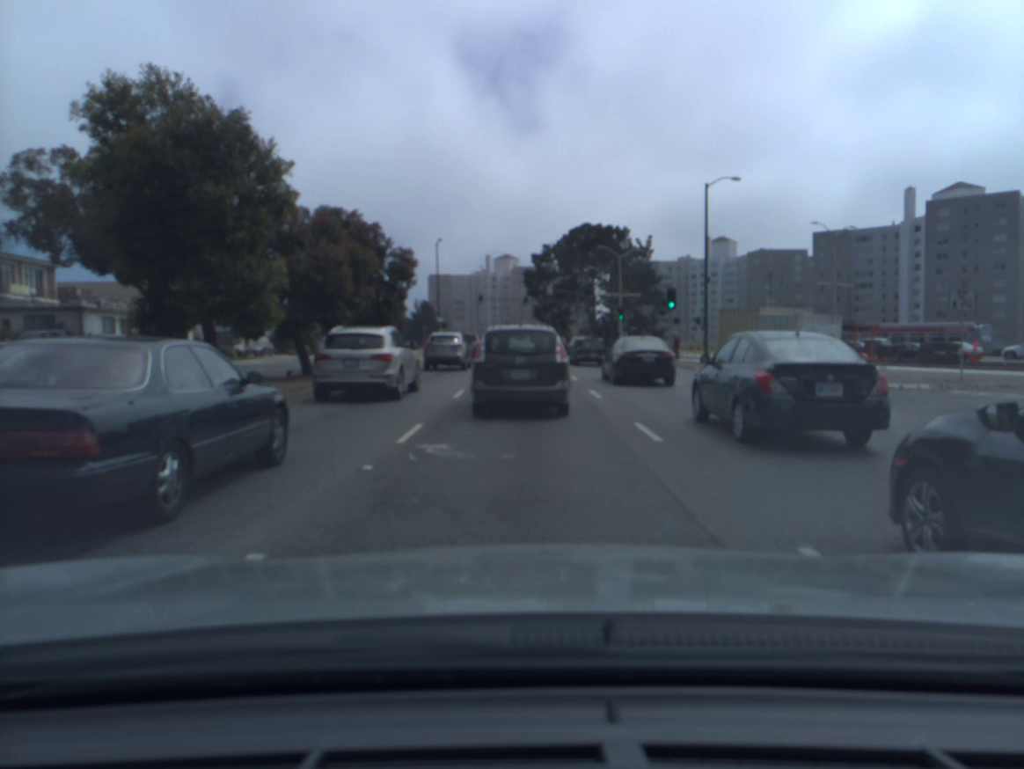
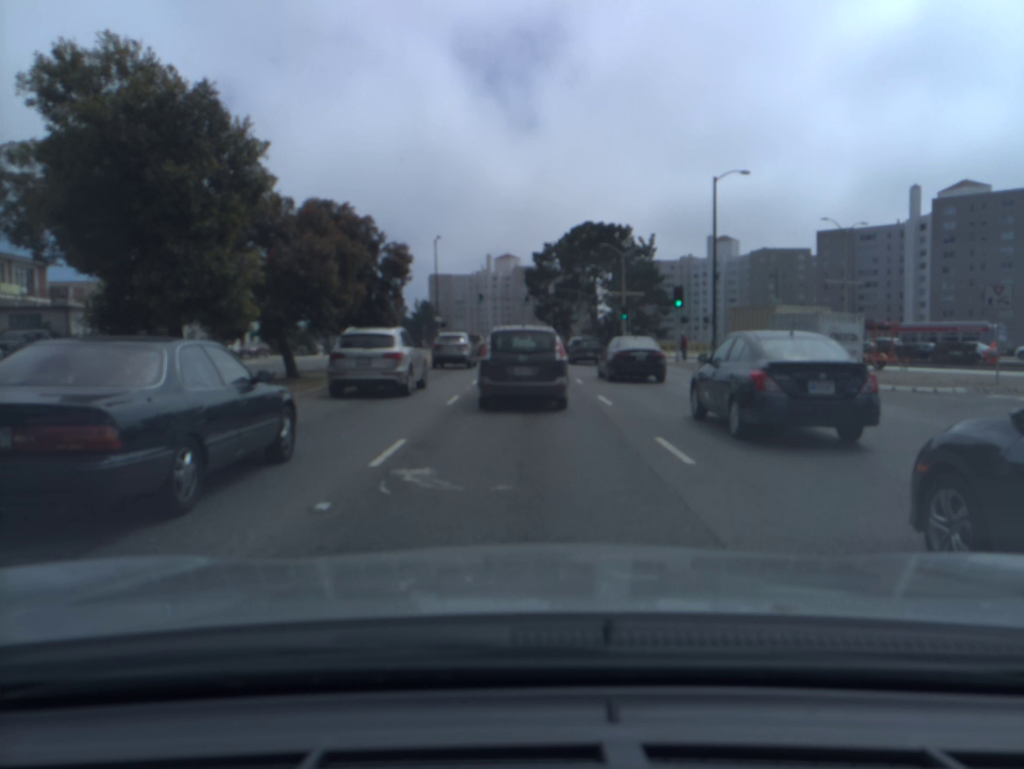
(0.0, +1.9) m; 0°
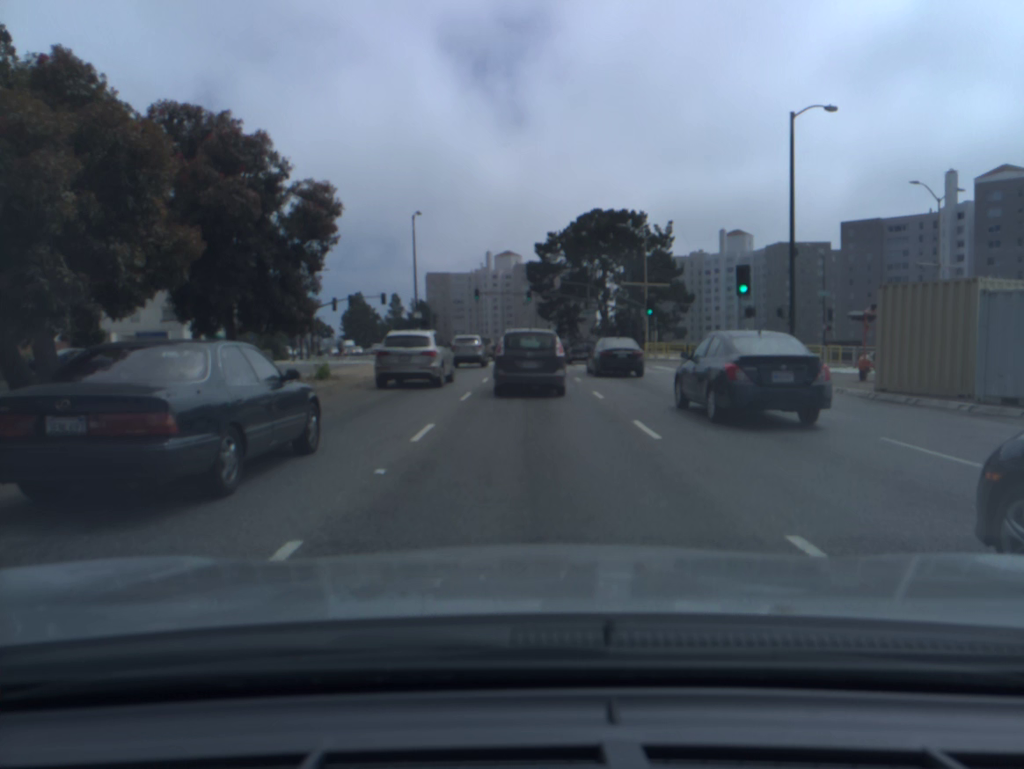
(0.0, +13.0) m; 0°
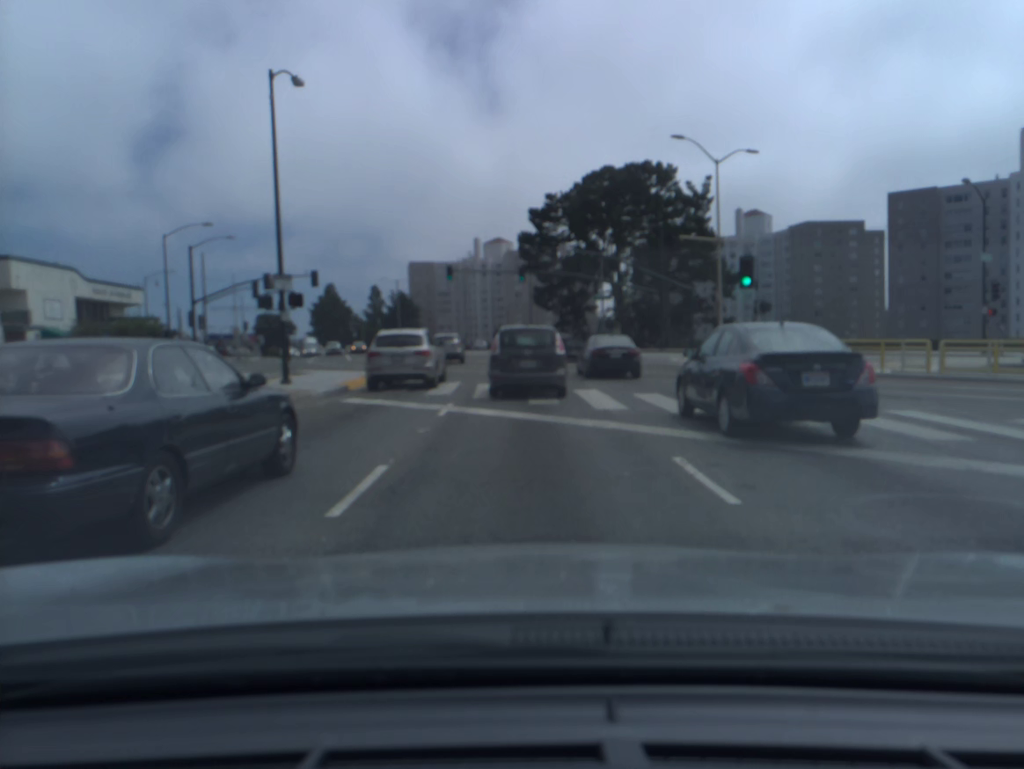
(+0.2, +26.9) m; +1°
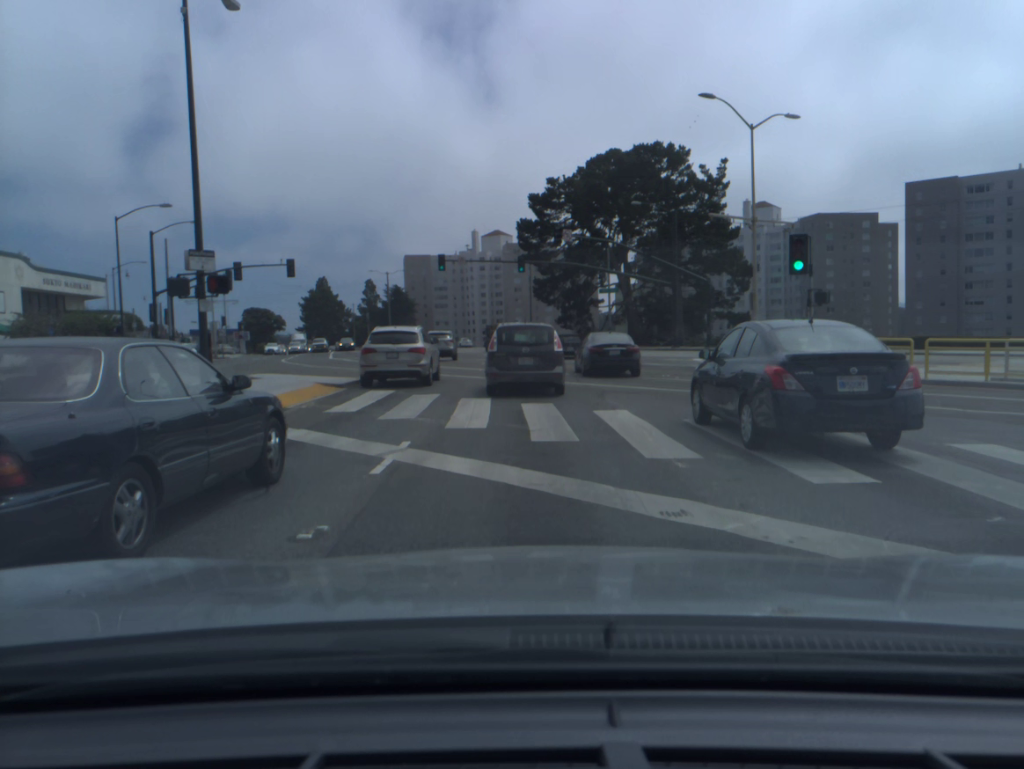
(0.0, +5.7) m; 0°
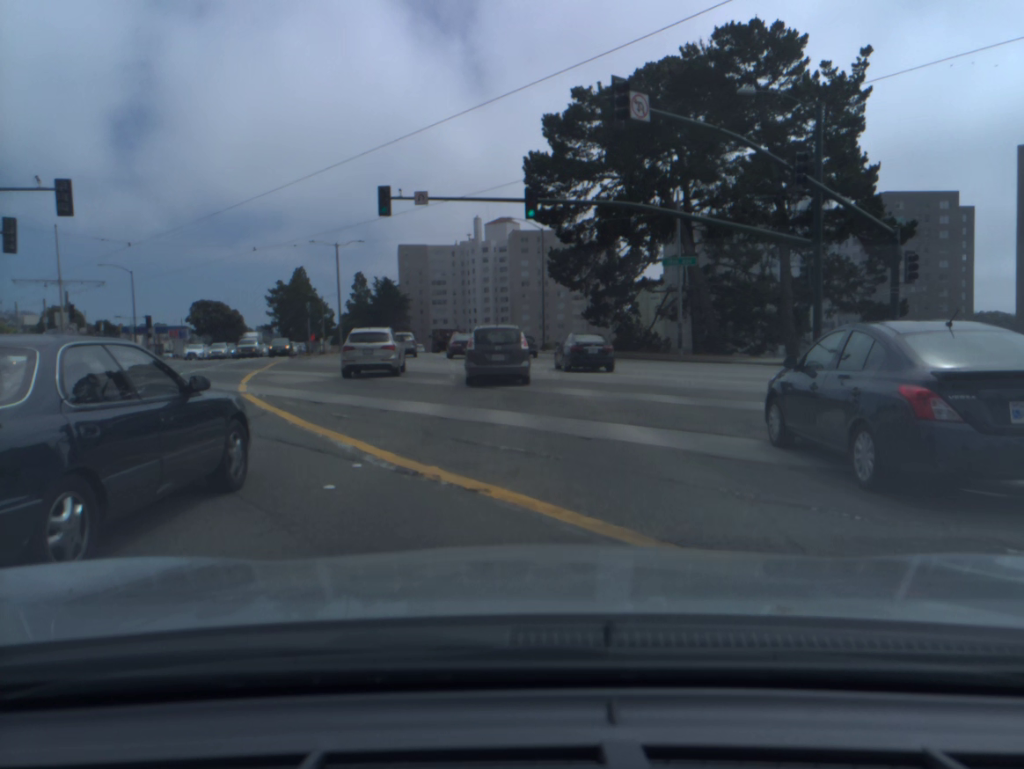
(-0.1, +29.3) m; -1°
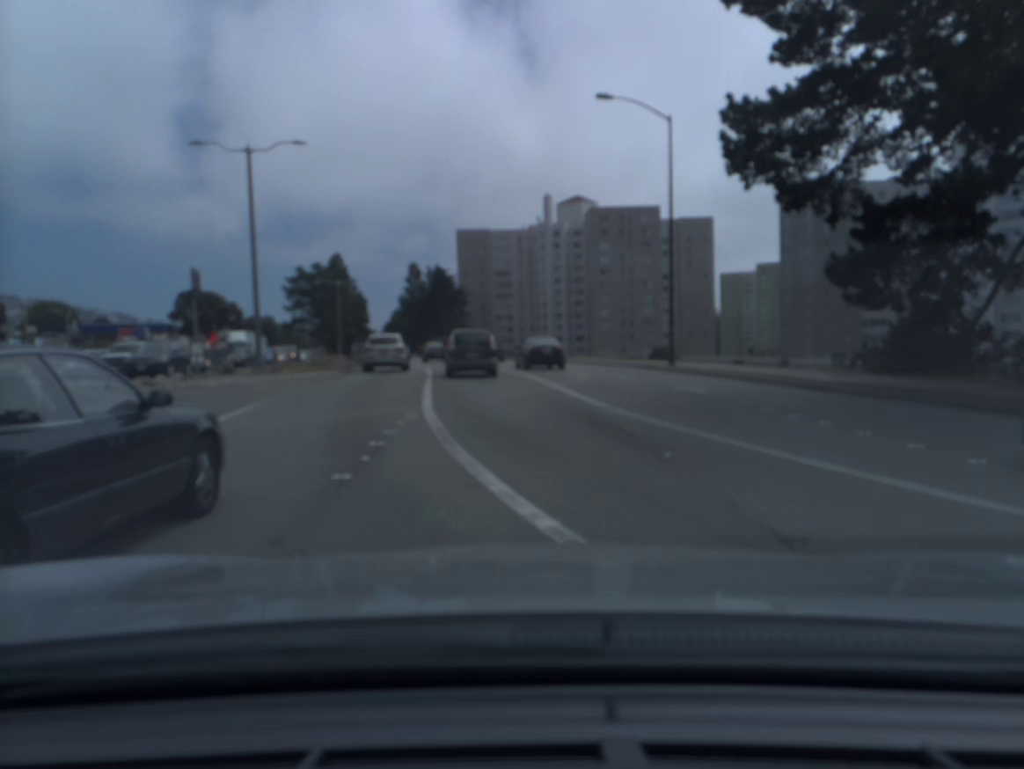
(-1.4, +35.0) m; -5°
